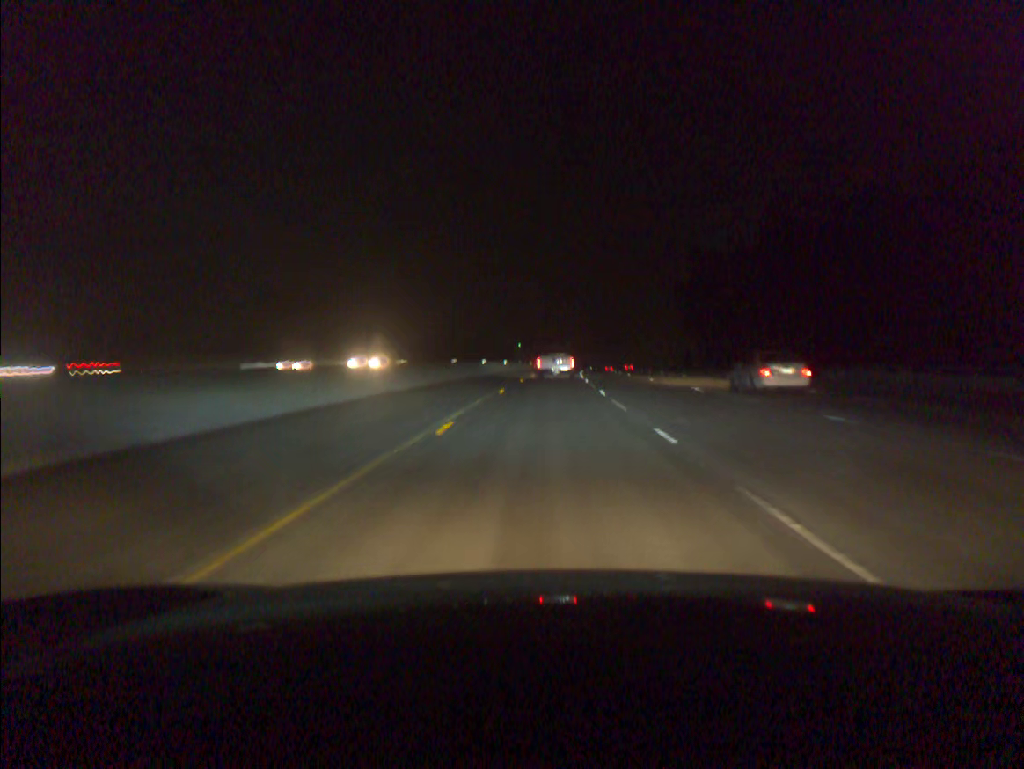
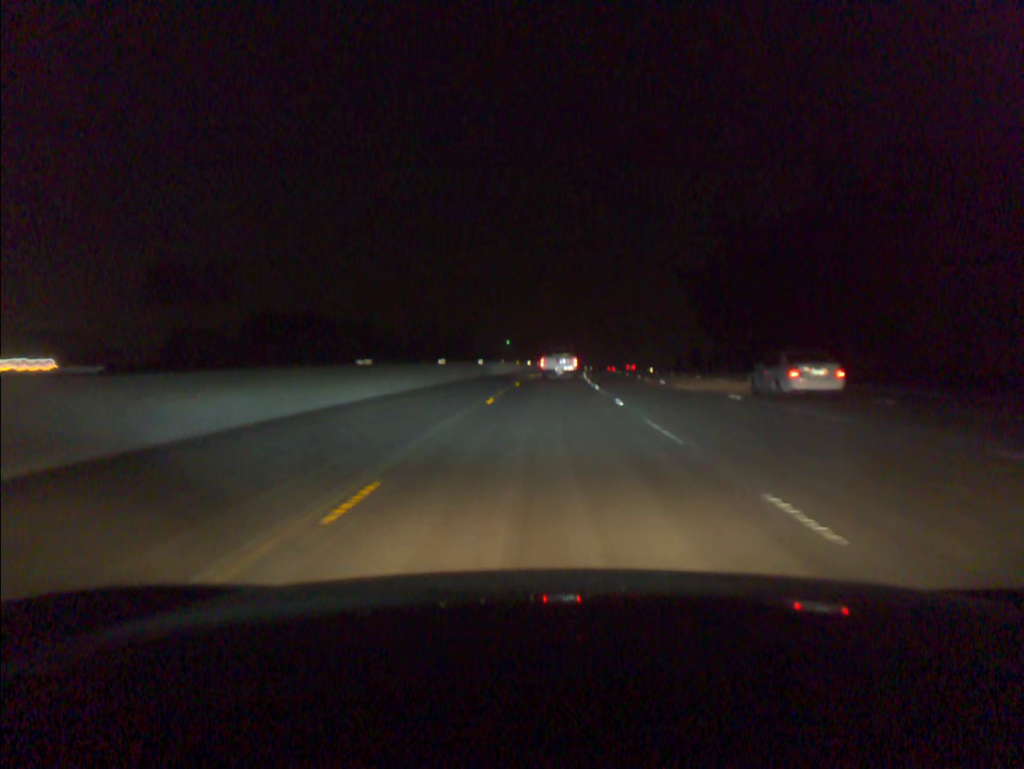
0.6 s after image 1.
(+0.1, +20.4) m; +1°
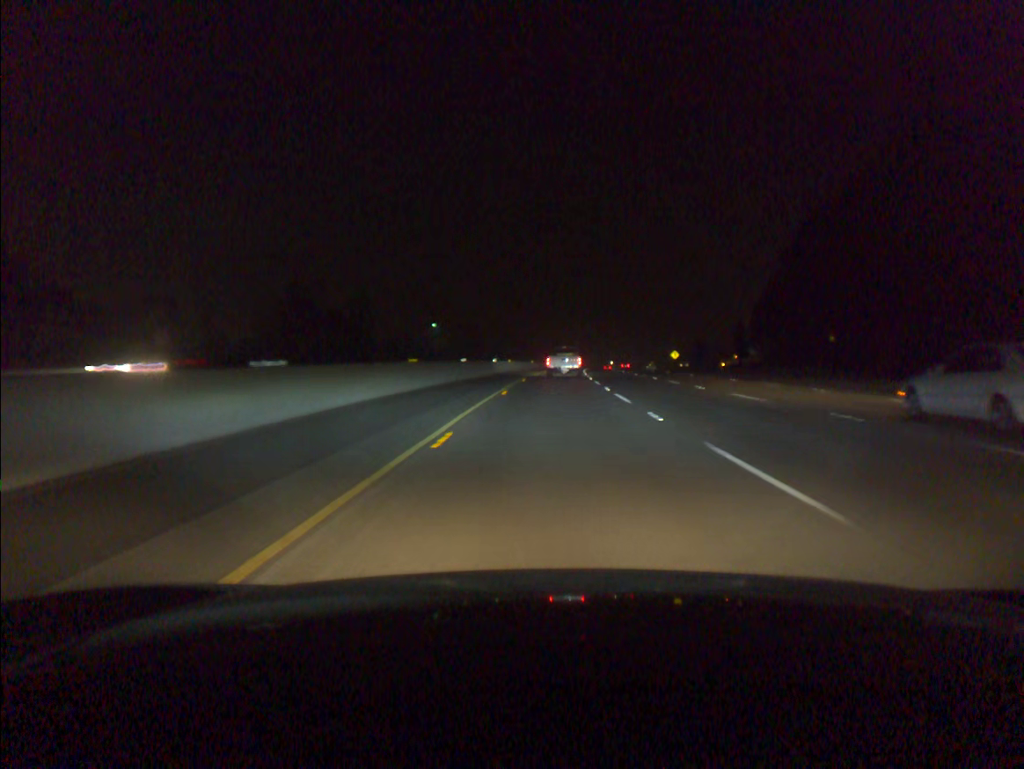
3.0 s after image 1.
(+2.5, +81.8) m; +4°
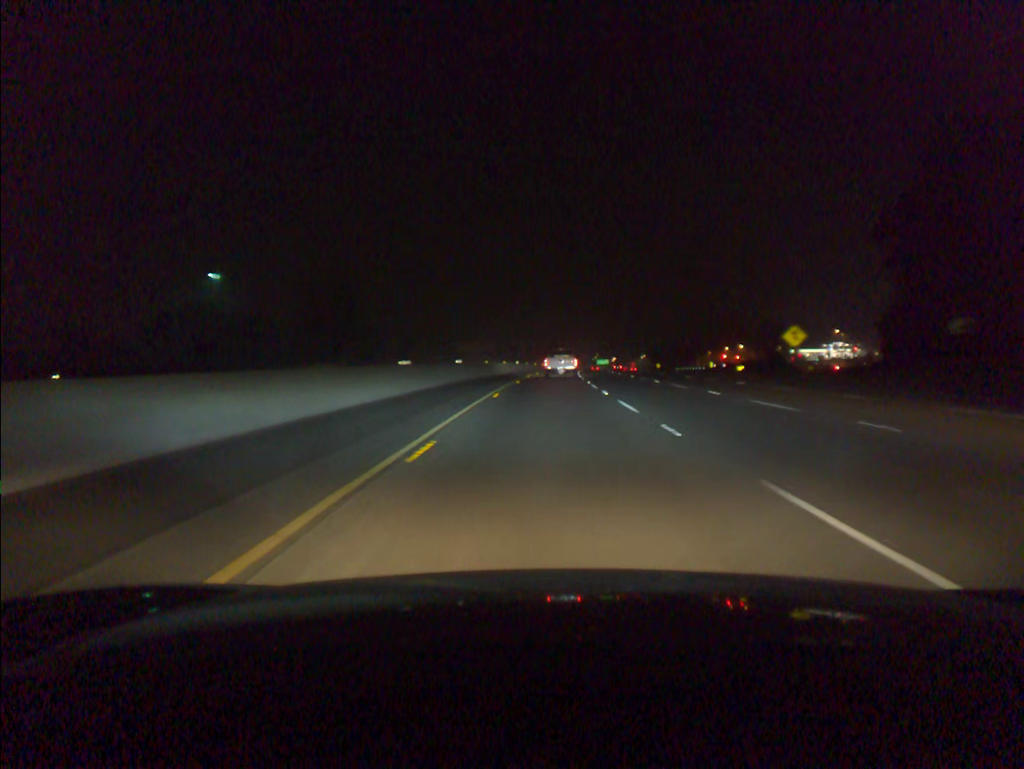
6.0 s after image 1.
(+3.8, +103.2) m; +5°
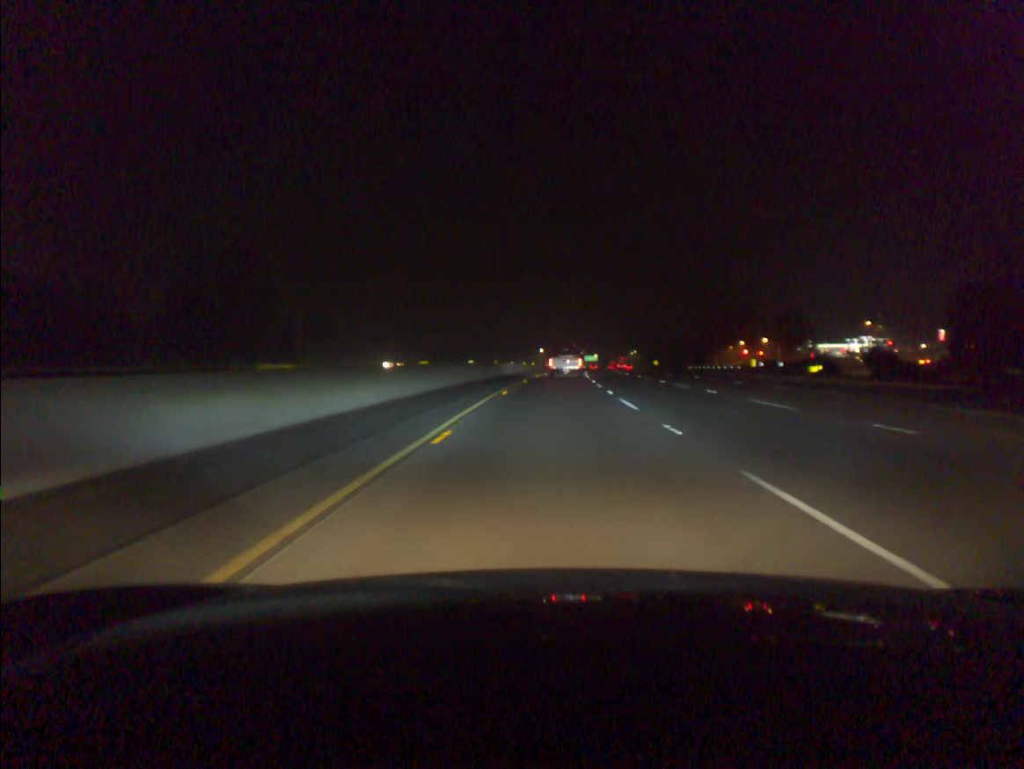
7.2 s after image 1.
(+0.4, +42.1) m; +1°
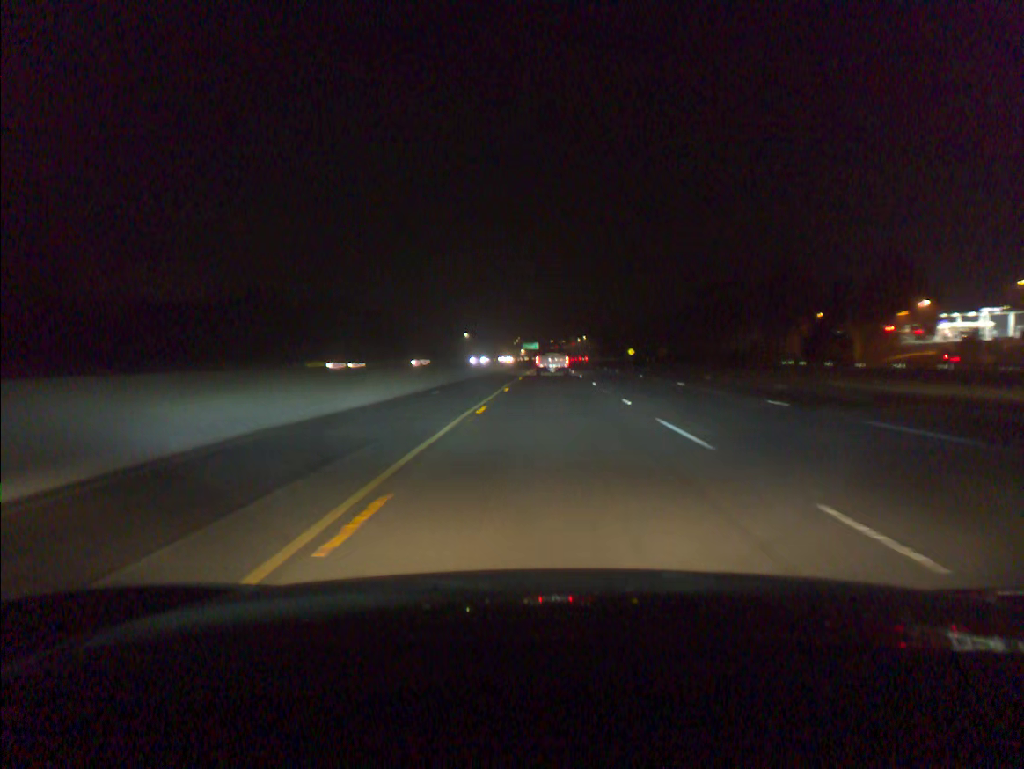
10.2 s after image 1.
(+4.3, +107.9) m; +5°
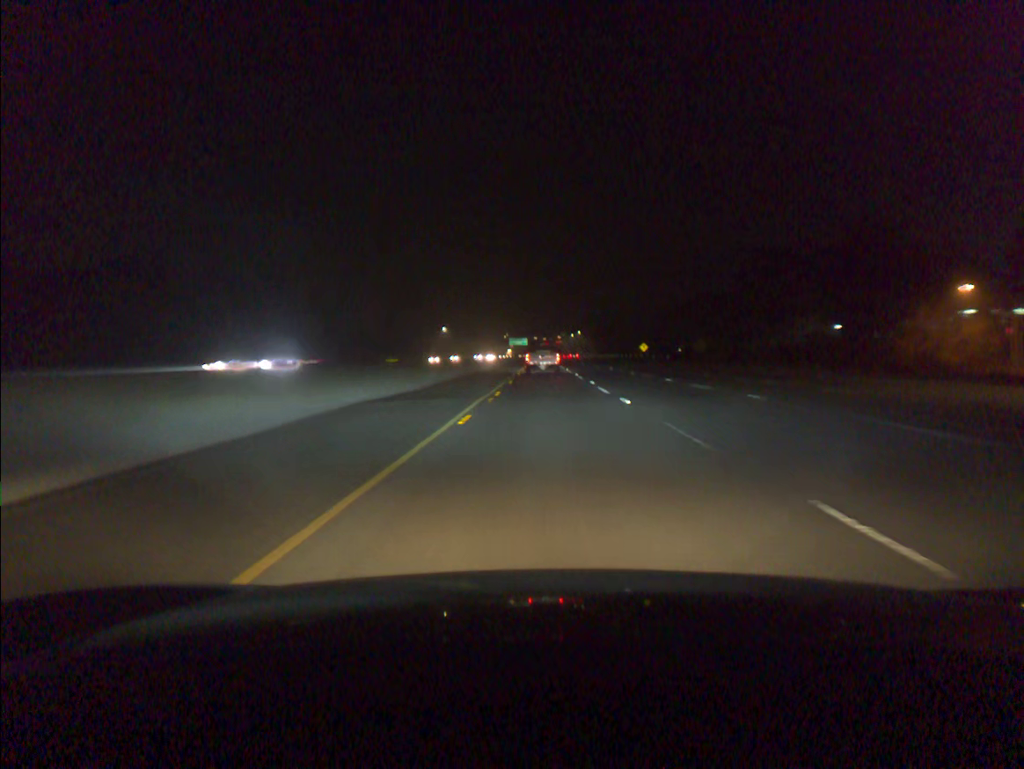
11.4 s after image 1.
(+0.3, +44.5) m; +1°
